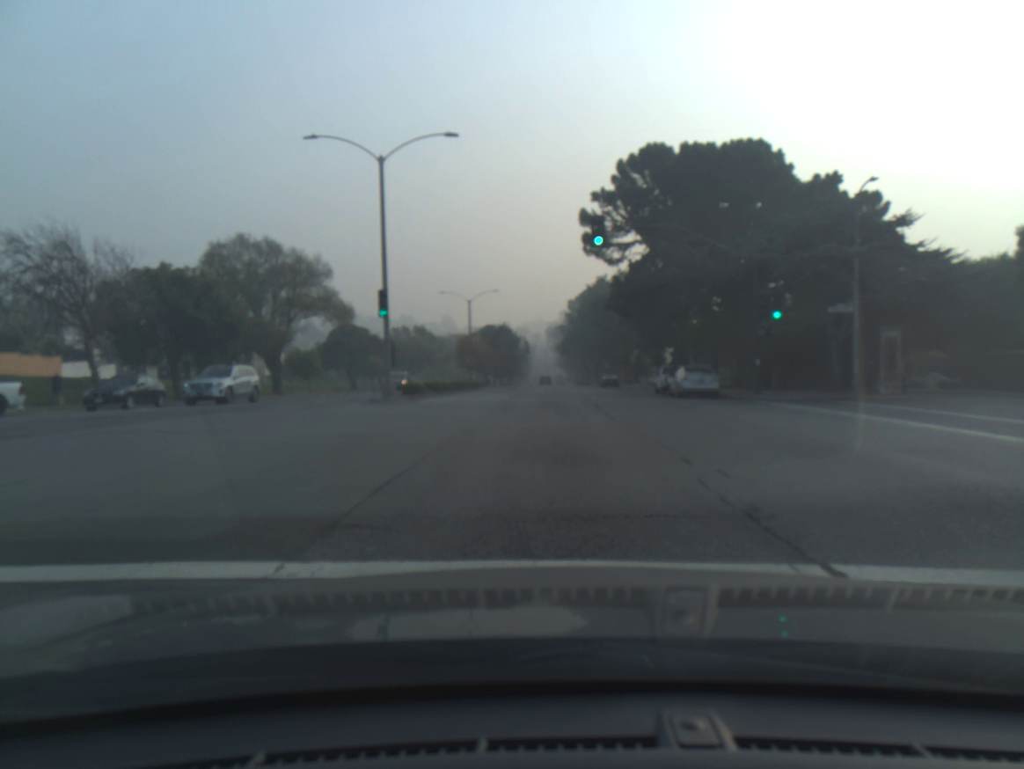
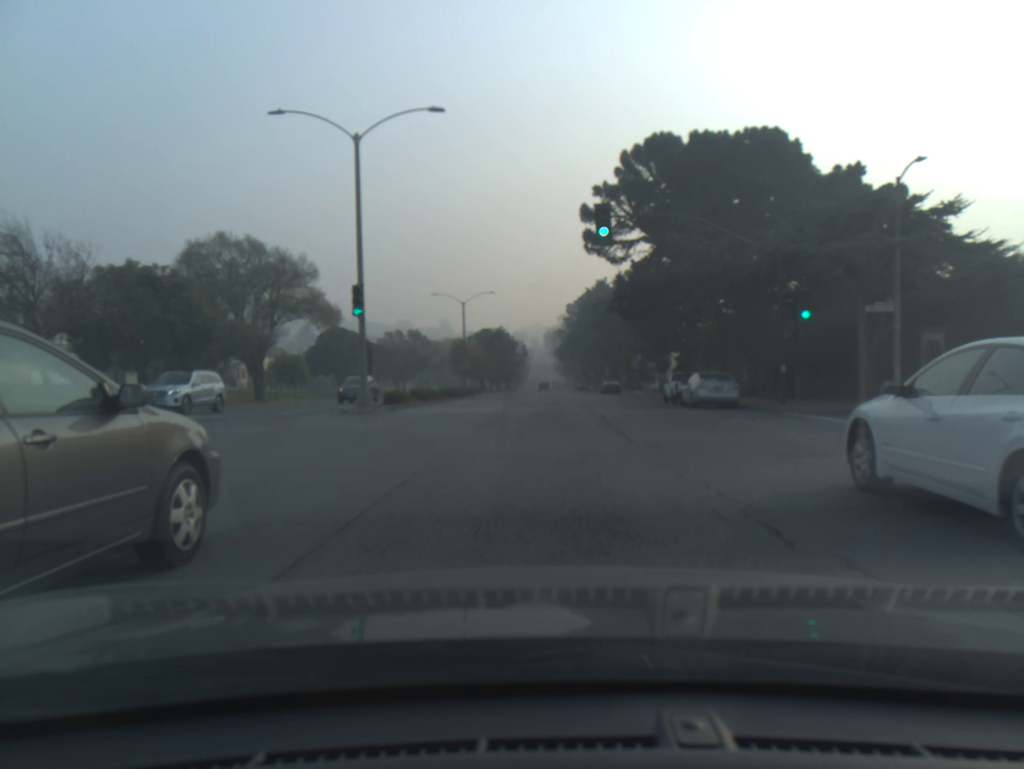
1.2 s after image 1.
(0.0, +3.5) m; -1°
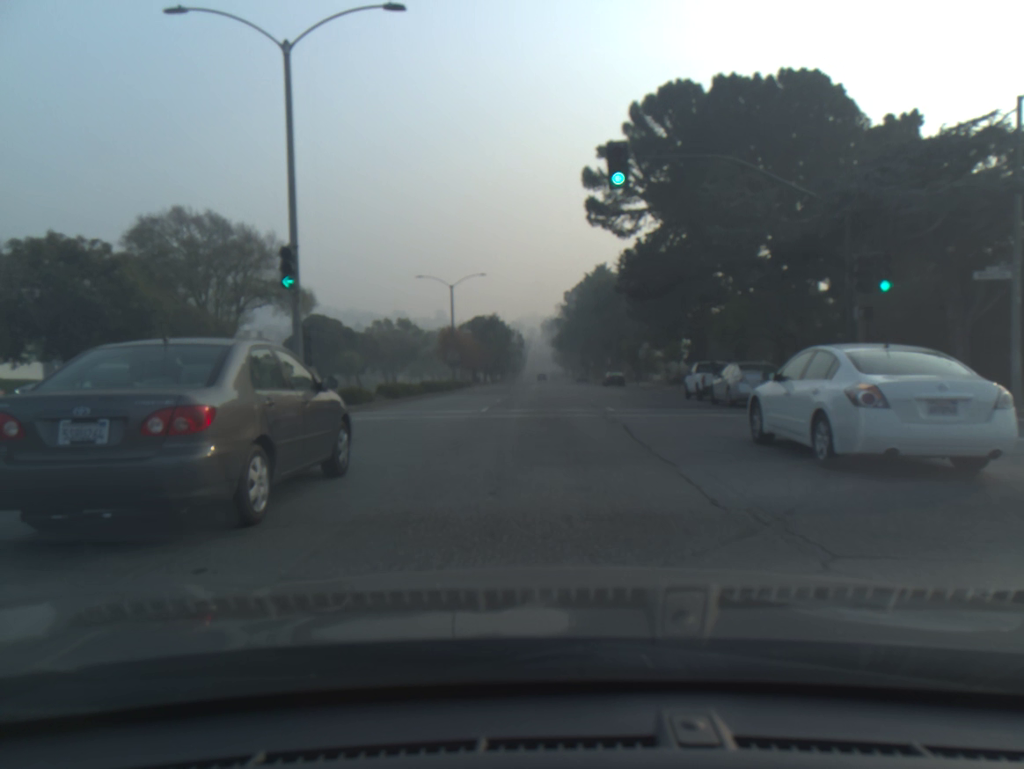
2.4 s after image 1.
(0.0, +6.6) m; 0°
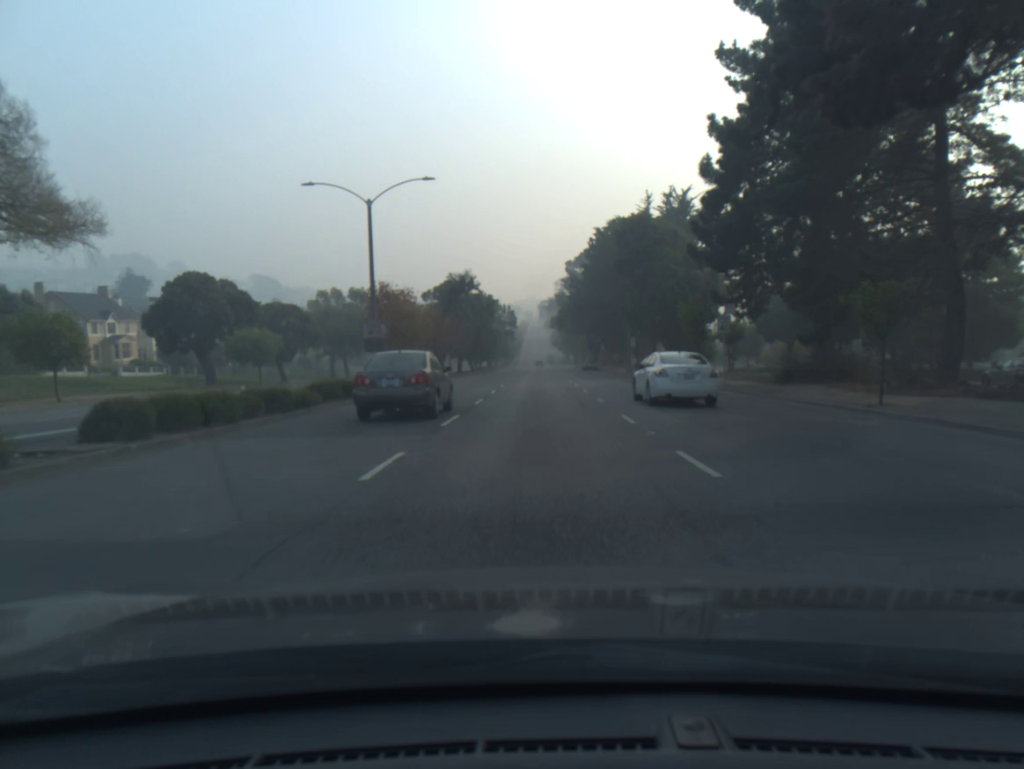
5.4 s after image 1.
(+0.1, +28.6) m; 0°
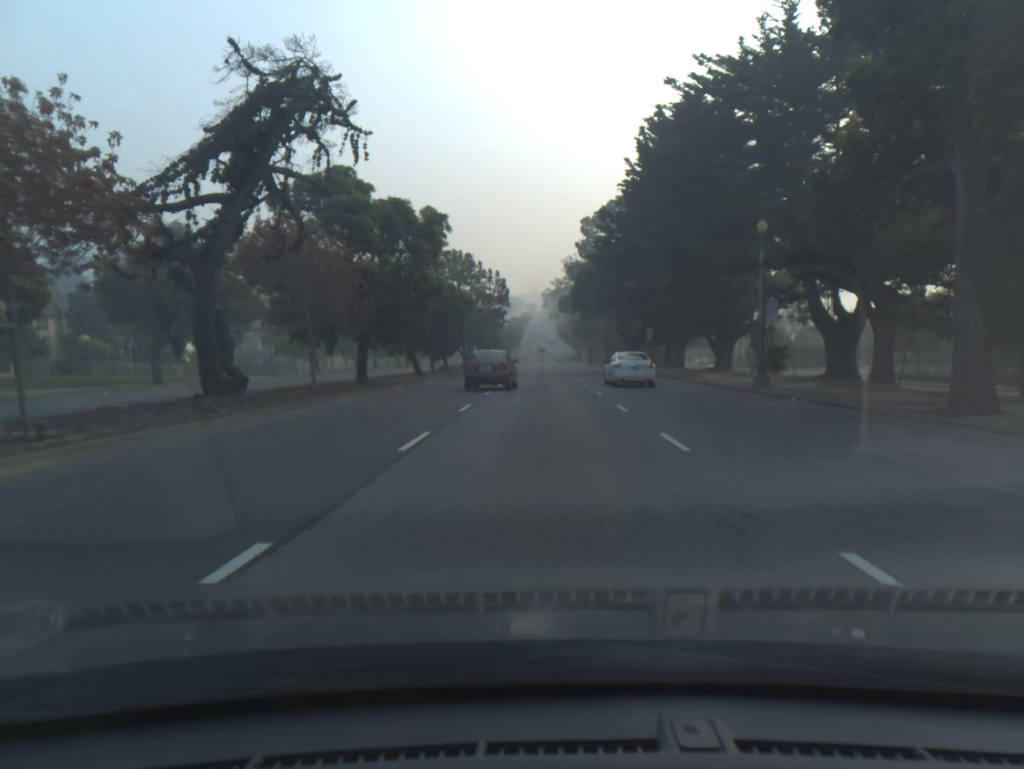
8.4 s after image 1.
(-0.1, +42.0) m; 0°
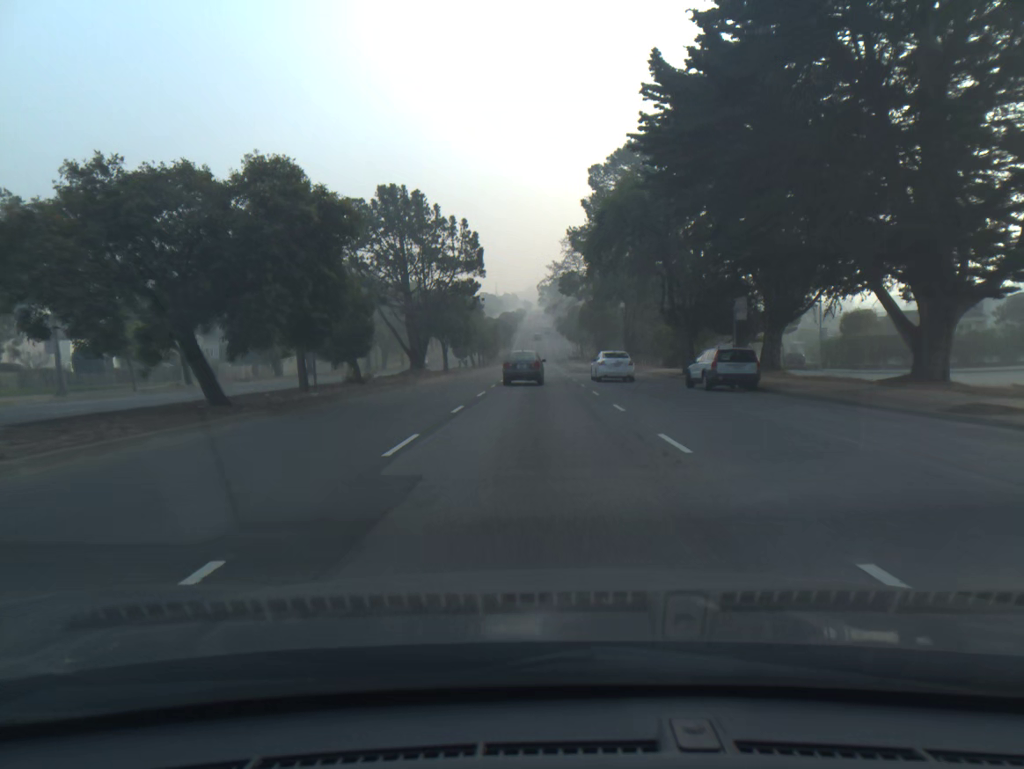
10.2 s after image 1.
(+0.1, +29.6) m; 0°
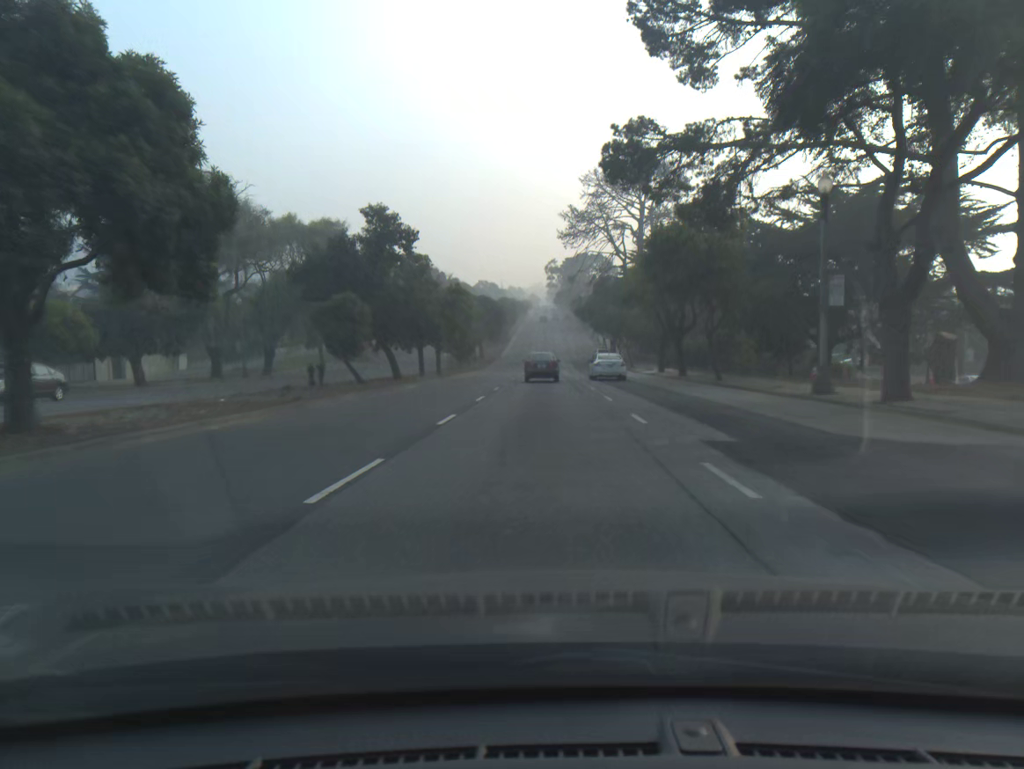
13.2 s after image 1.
(-0.2, +53.7) m; -1°
